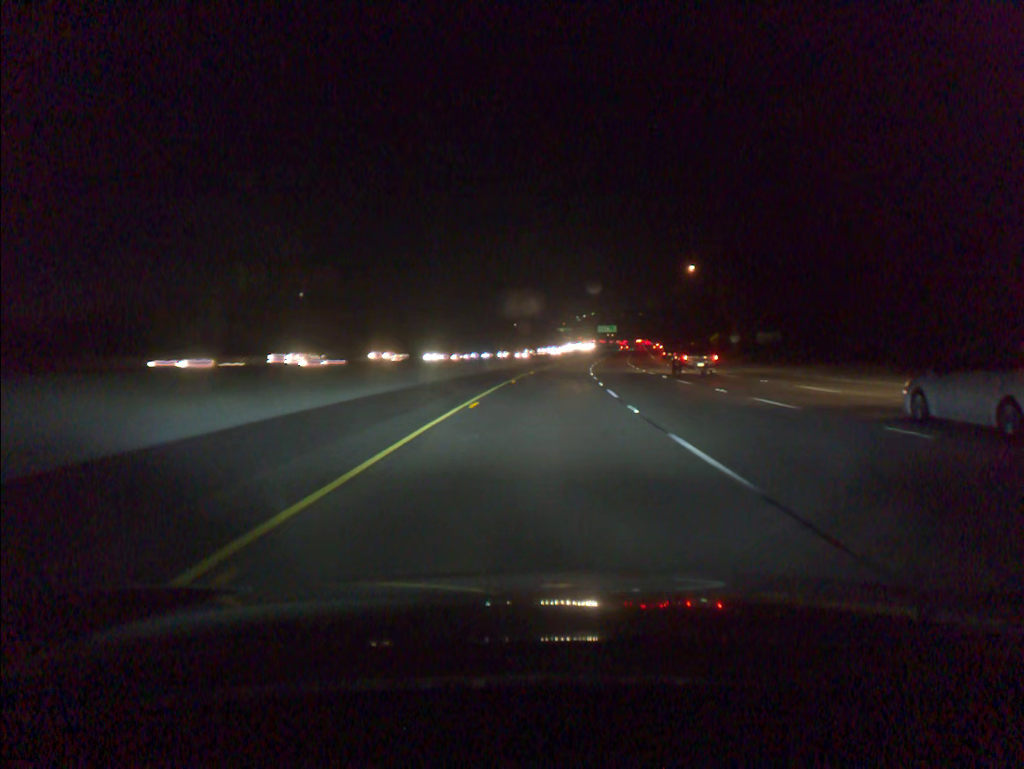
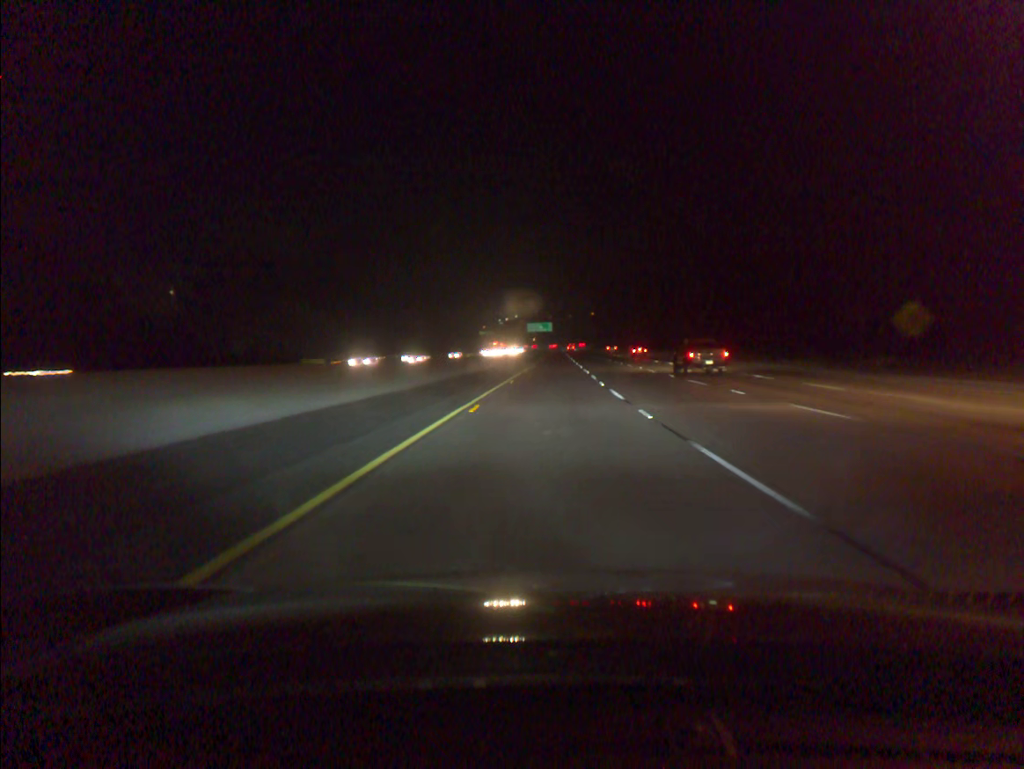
(+4.2, +88.8) m; +6°
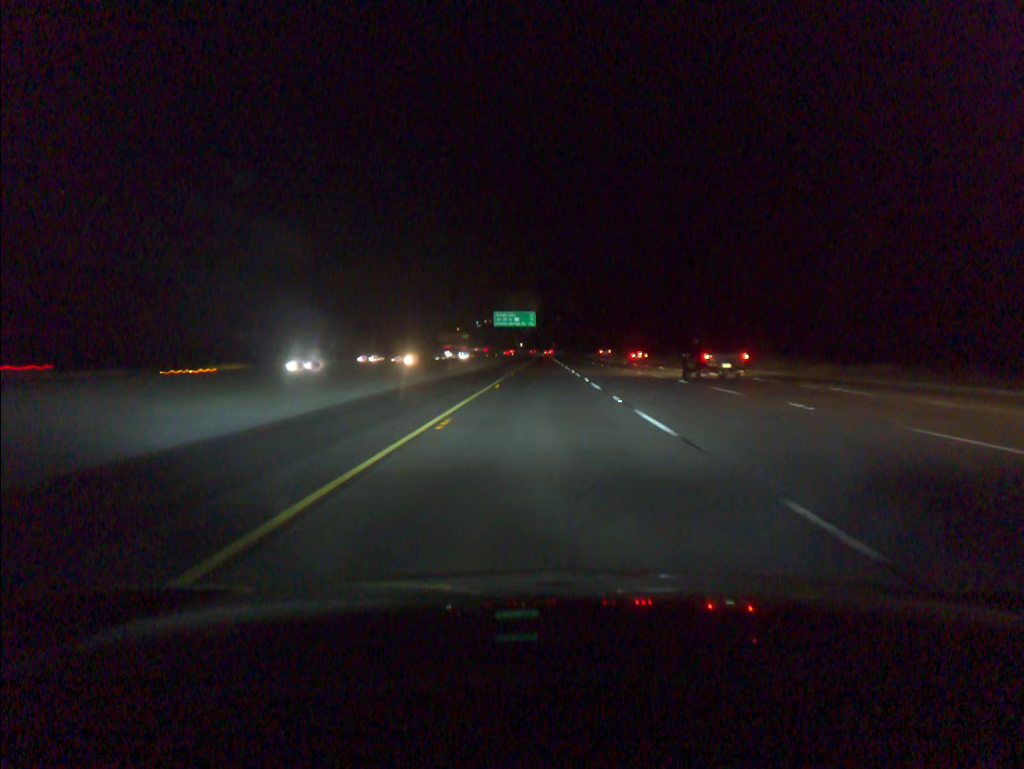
(+1.8, +91.8) m; +1°
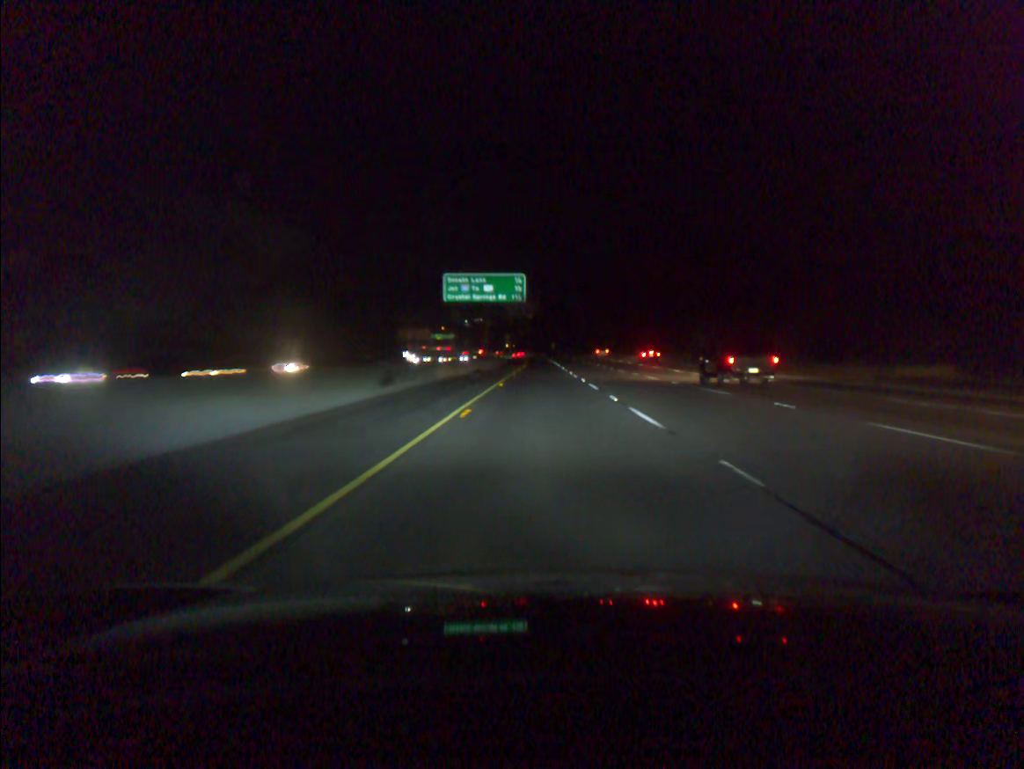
(+0.1, +69.9) m; 0°
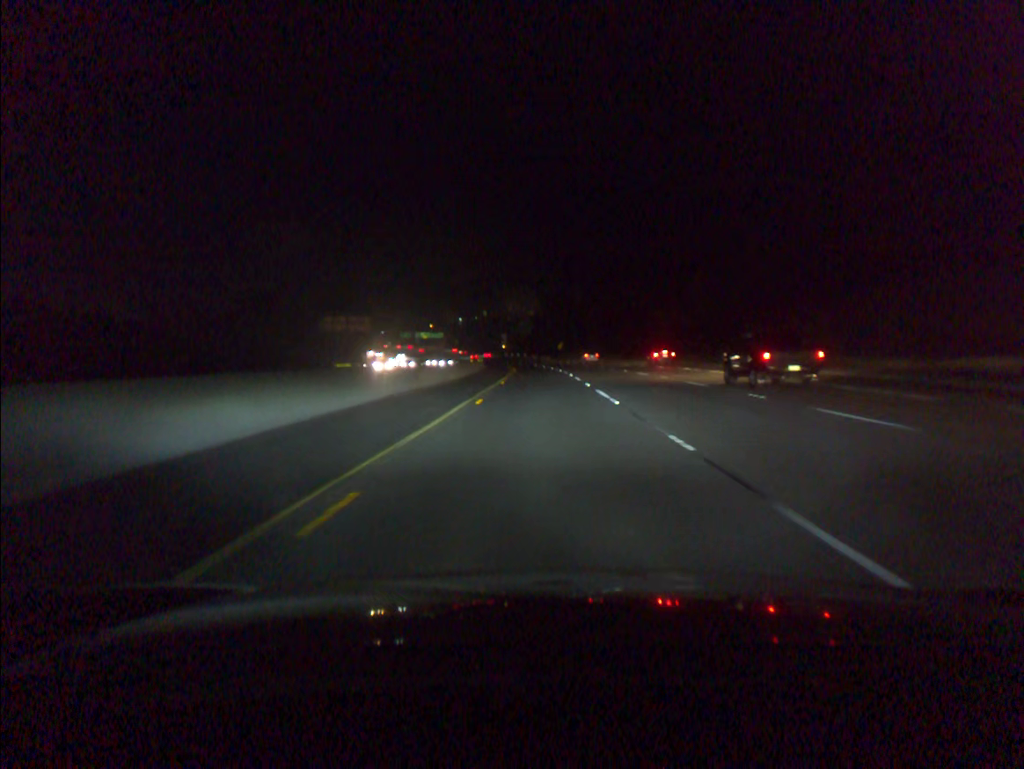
(0.0, +68.5) m; 0°
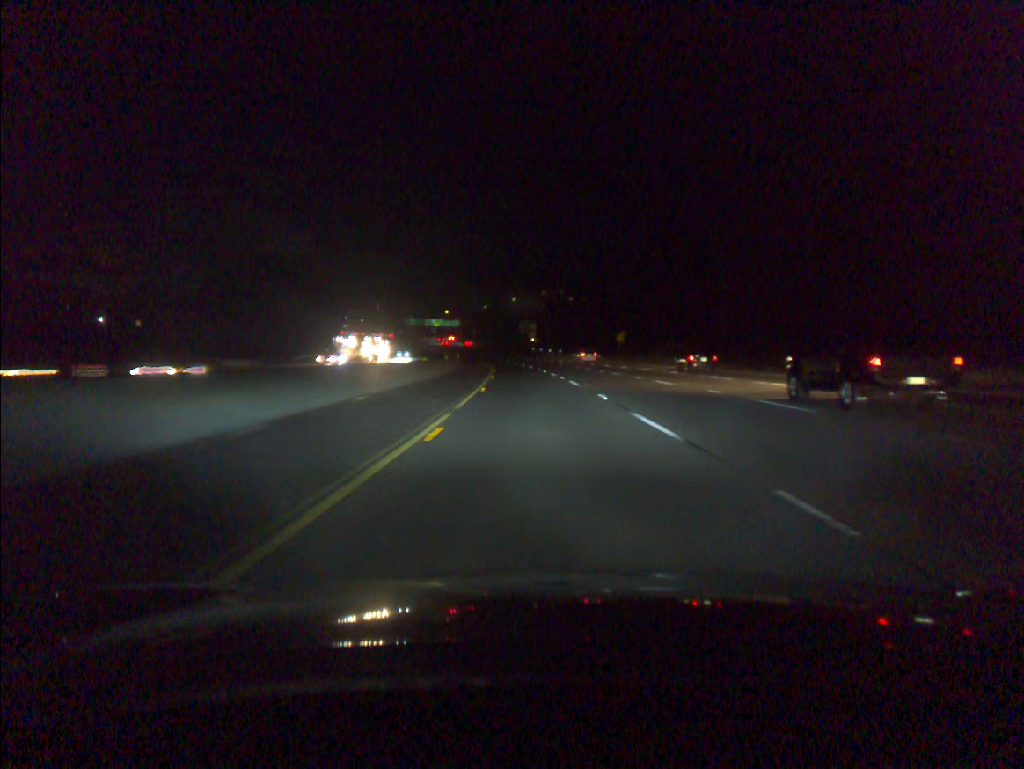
(-1.3, +81.6) m; -3°
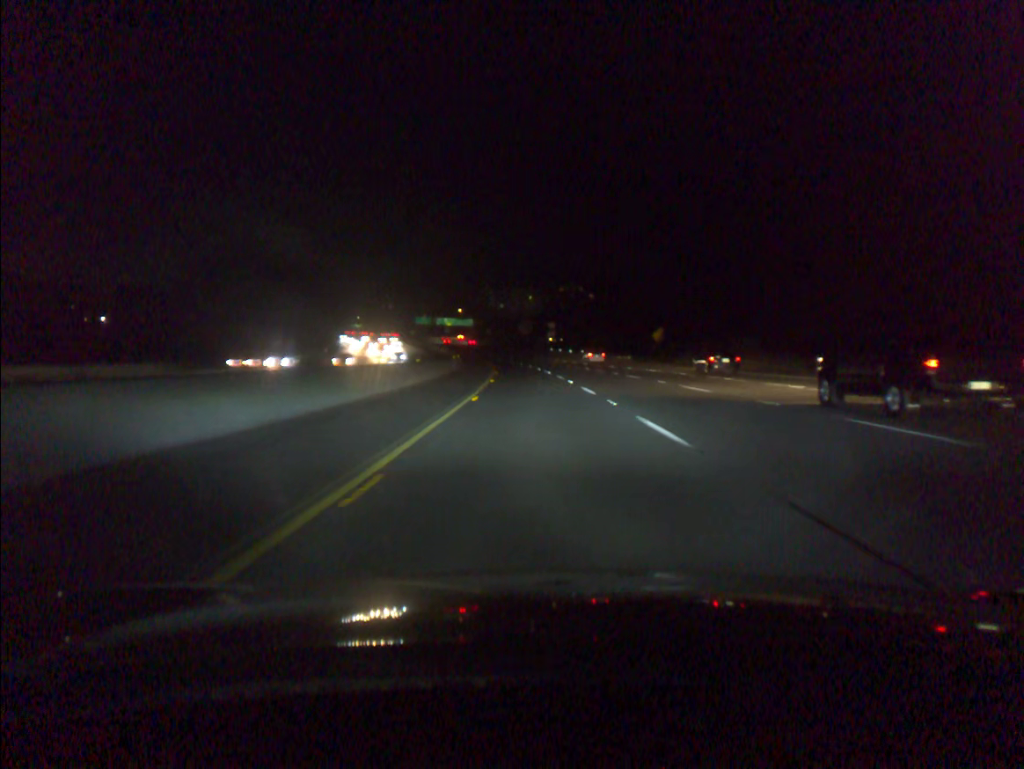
(-0.2, +19.6) m; -1°
